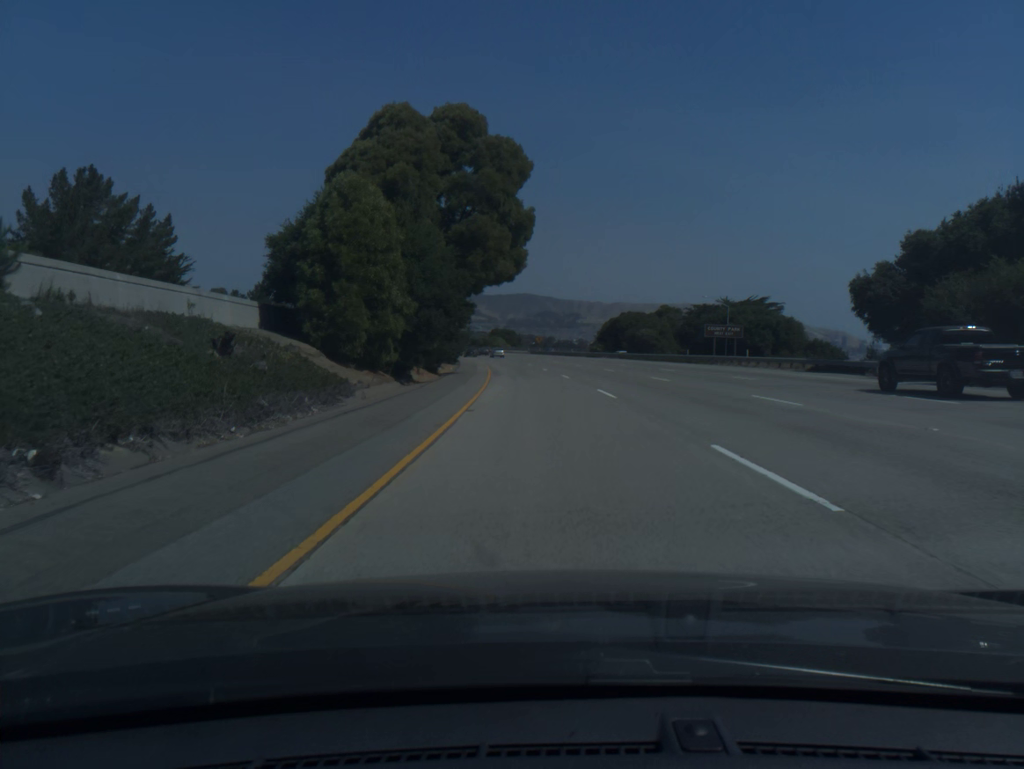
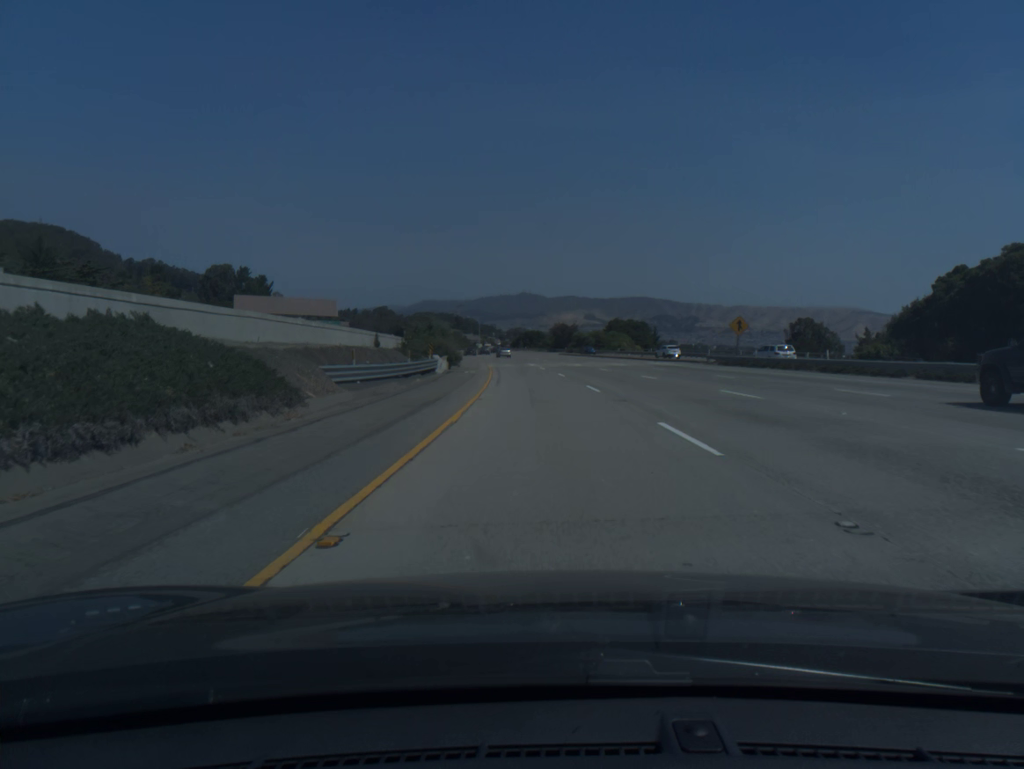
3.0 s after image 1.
(-7.1, +98.3) m; -8°
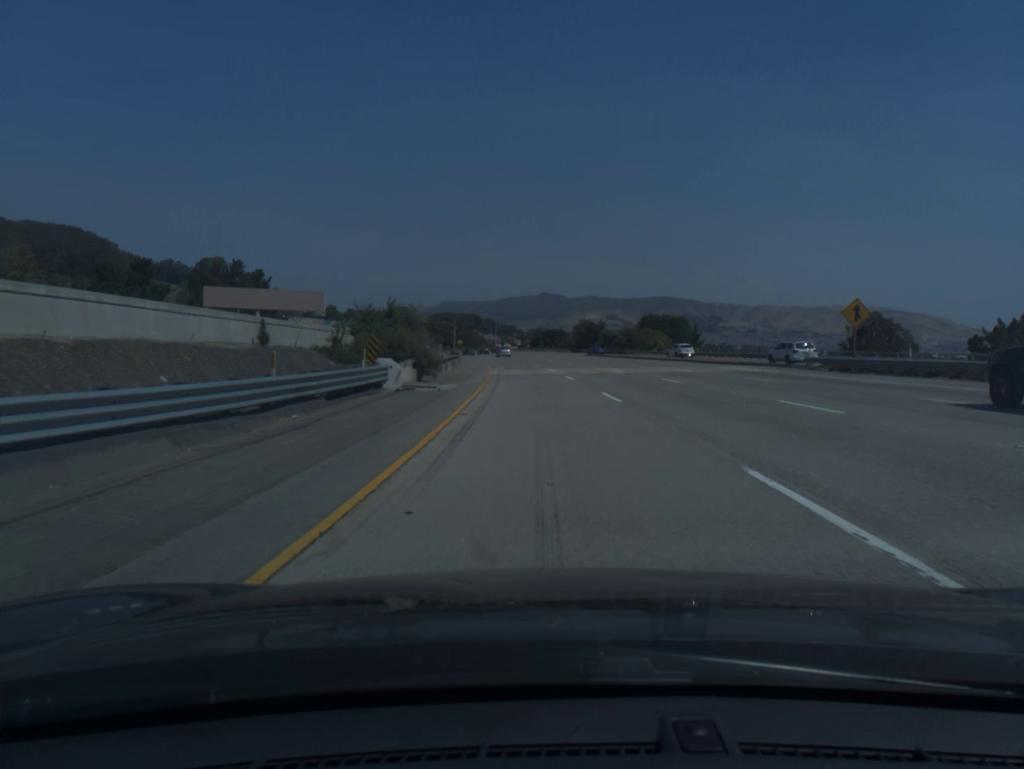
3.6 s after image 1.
(-0.2, +19.7) m; -1°
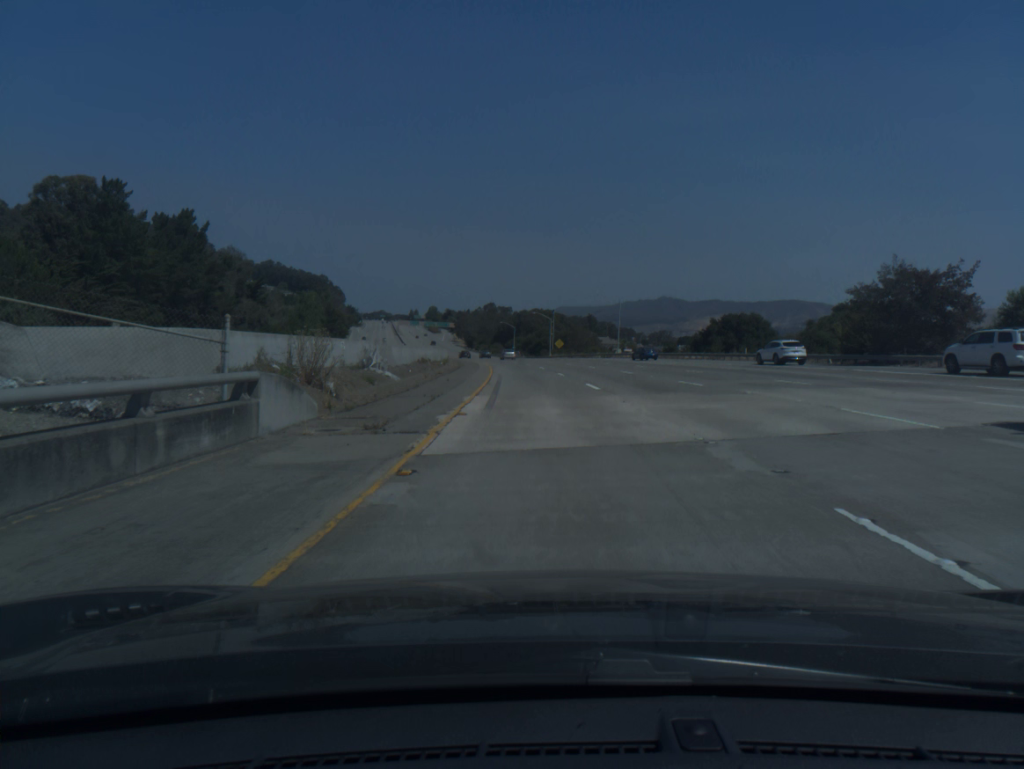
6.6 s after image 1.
(-6.8, +98.3) m; -8°
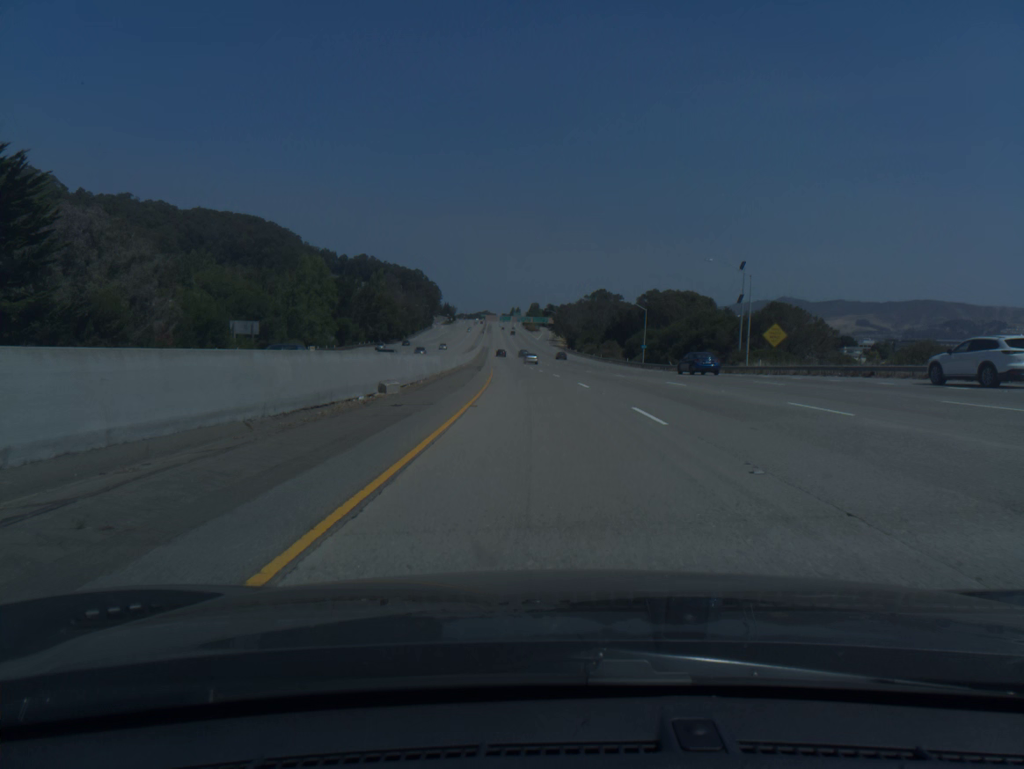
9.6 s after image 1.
(-6.9, +98.2) m; -8°
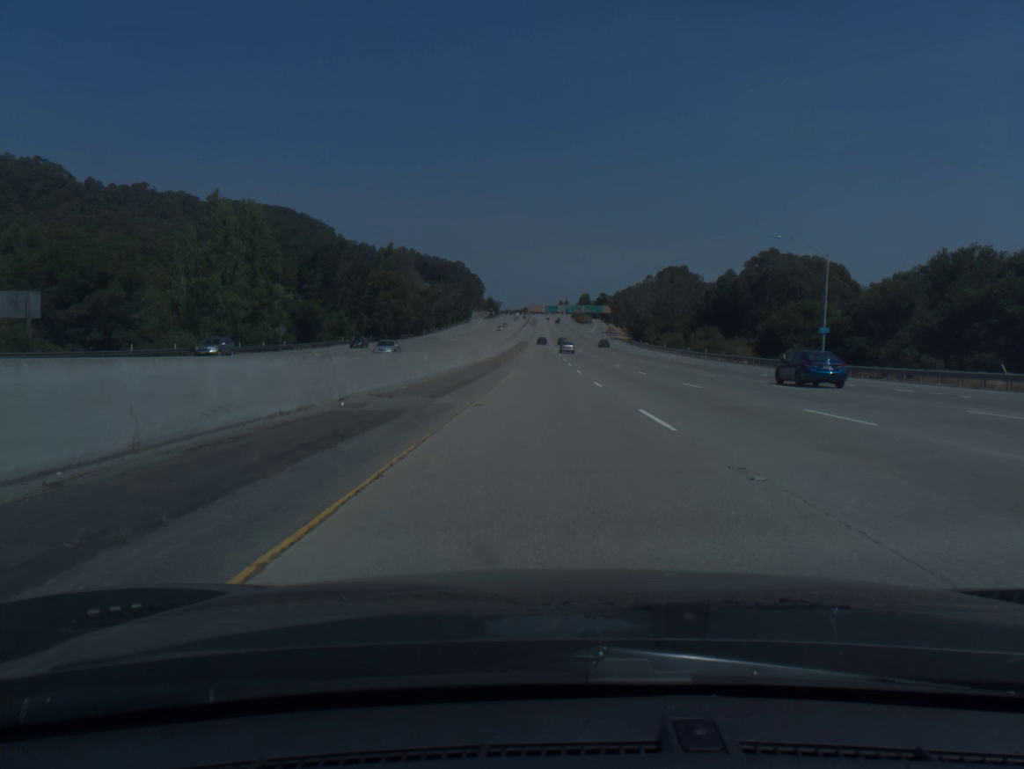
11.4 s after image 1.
(-2.2, +59.0) m; -4°
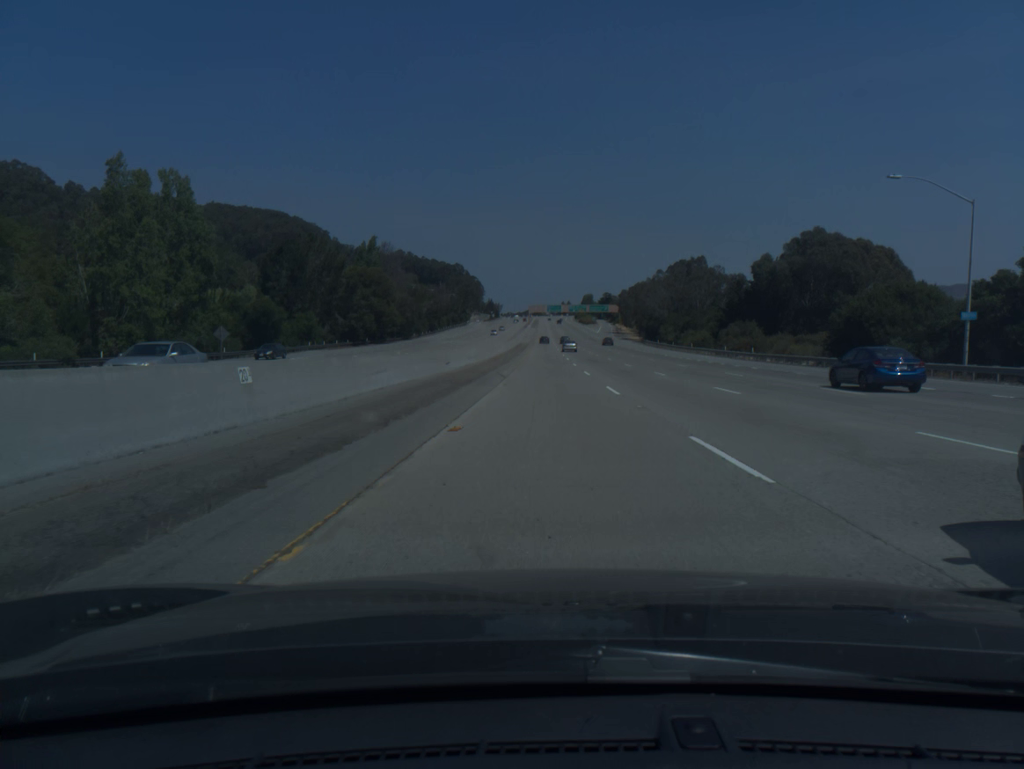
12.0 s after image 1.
(0.0, +19.7) m; 0°
